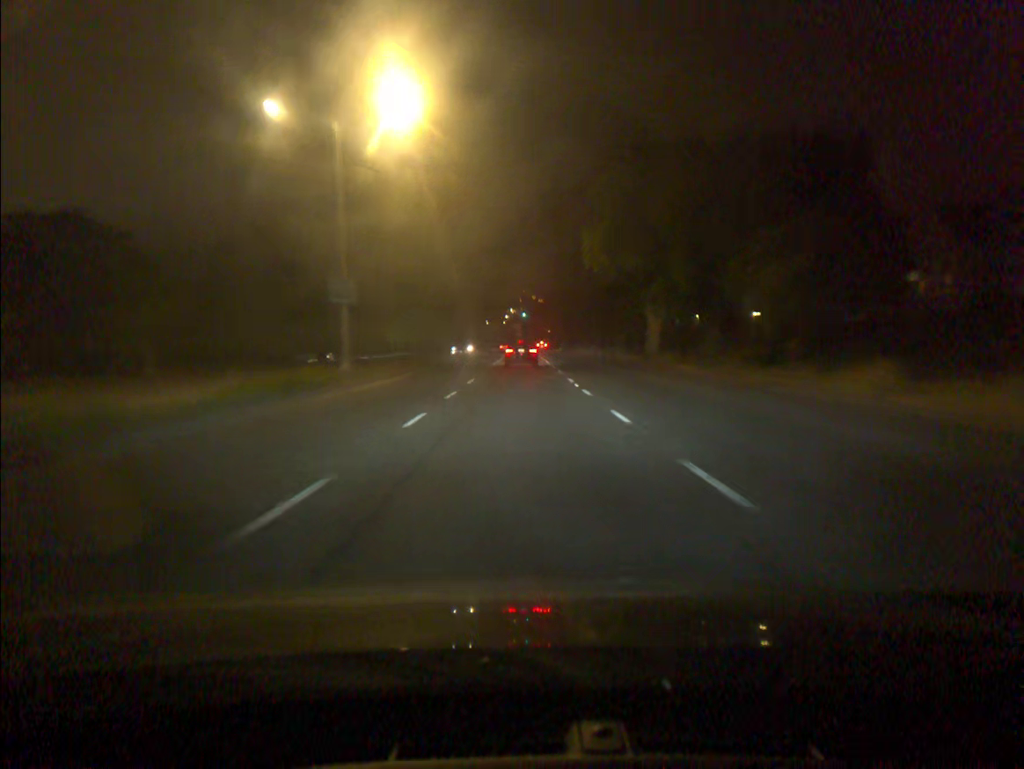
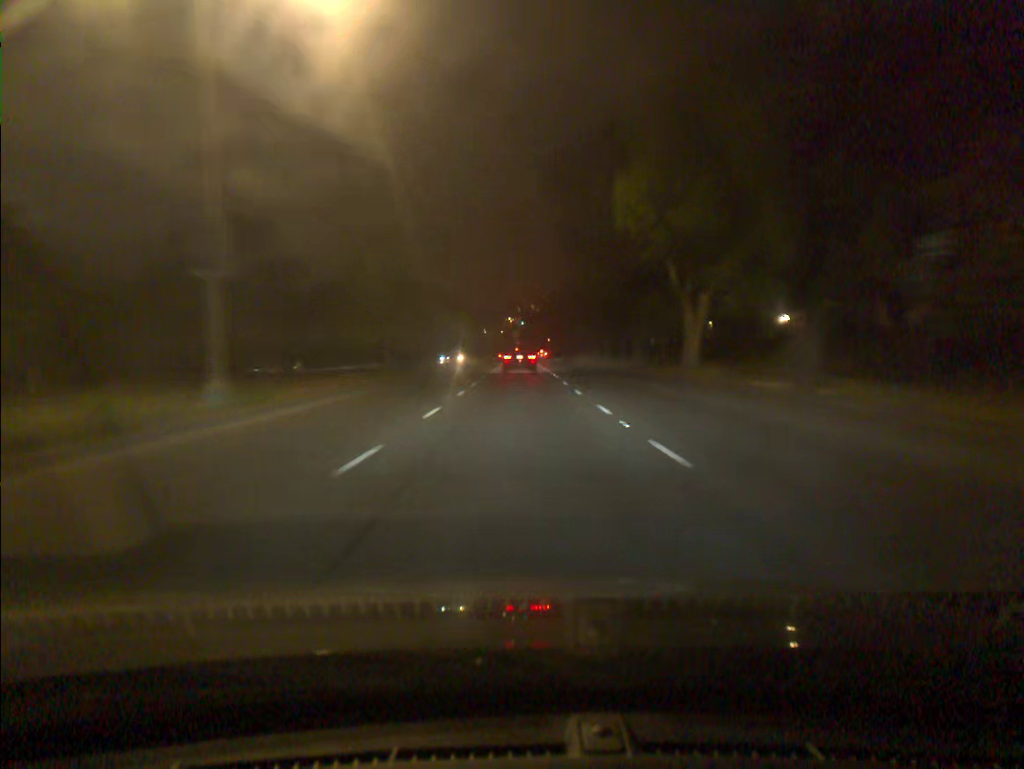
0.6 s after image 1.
(0.0, +11.9) m; 0°
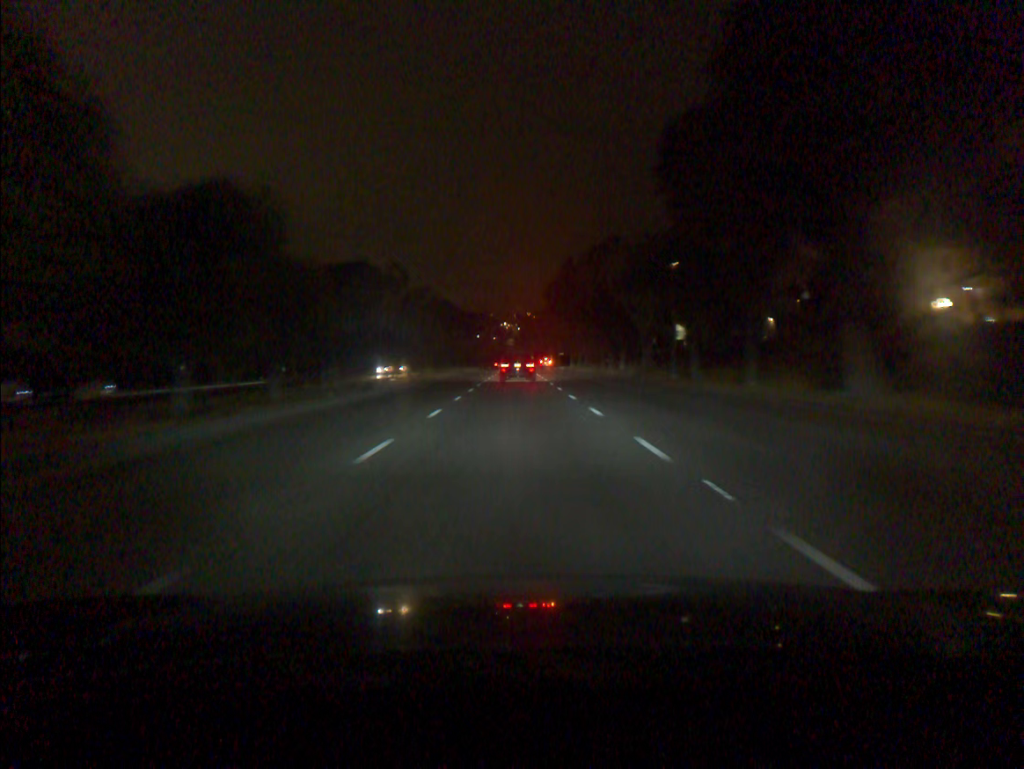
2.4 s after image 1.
(+0.1, +35.3) m; 0°
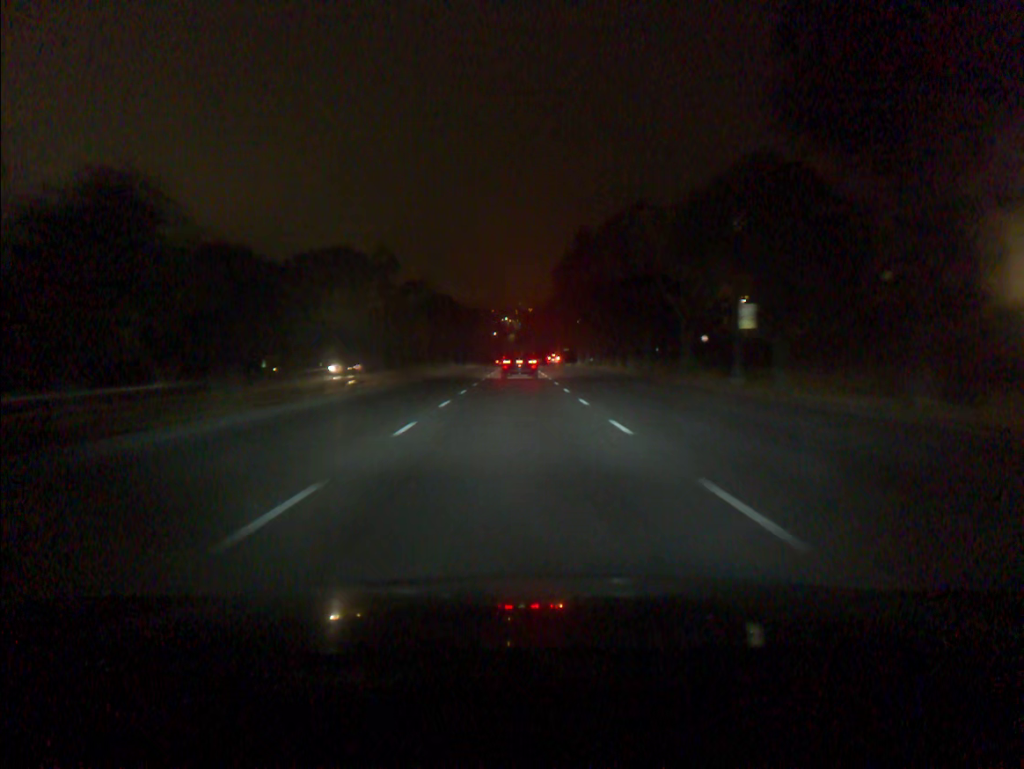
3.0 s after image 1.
(0.0, +11.7) m; 0°
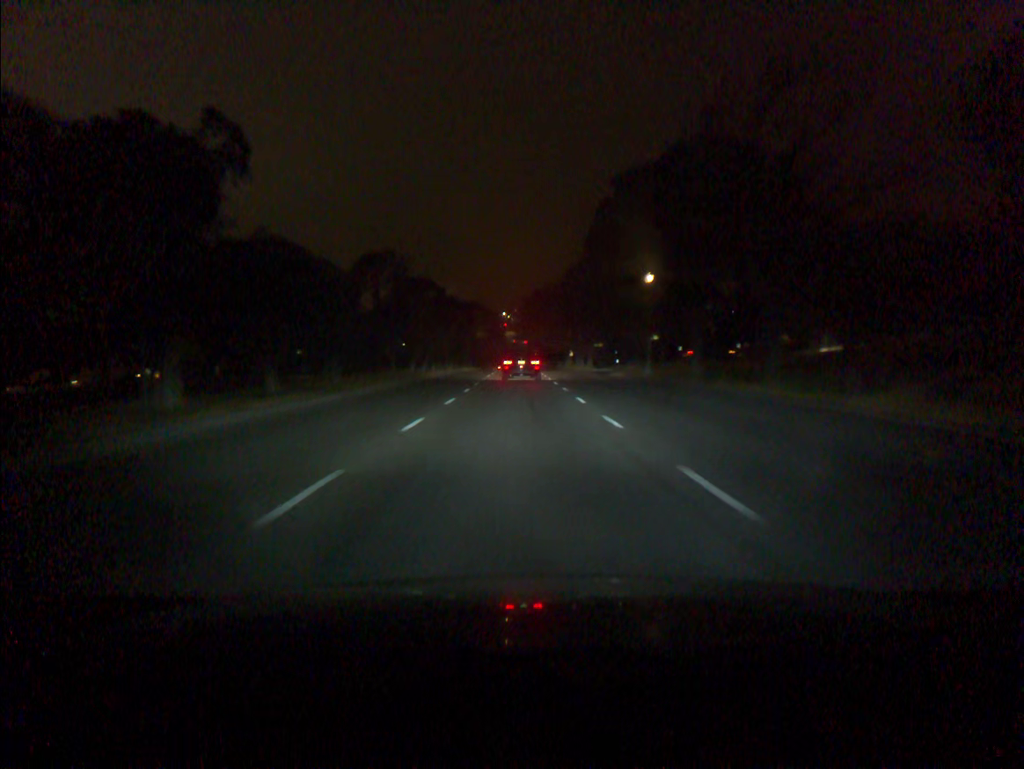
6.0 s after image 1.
(-0.1, +57.2) m; 0°
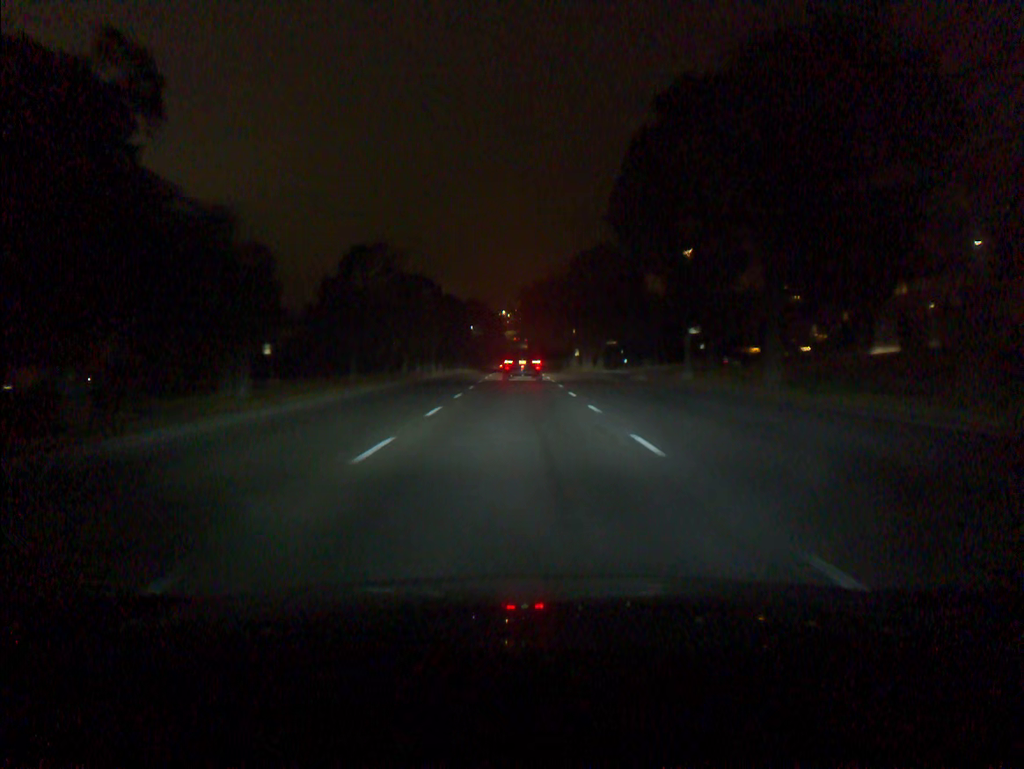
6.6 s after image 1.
(0.0, +11.2) m; 0°
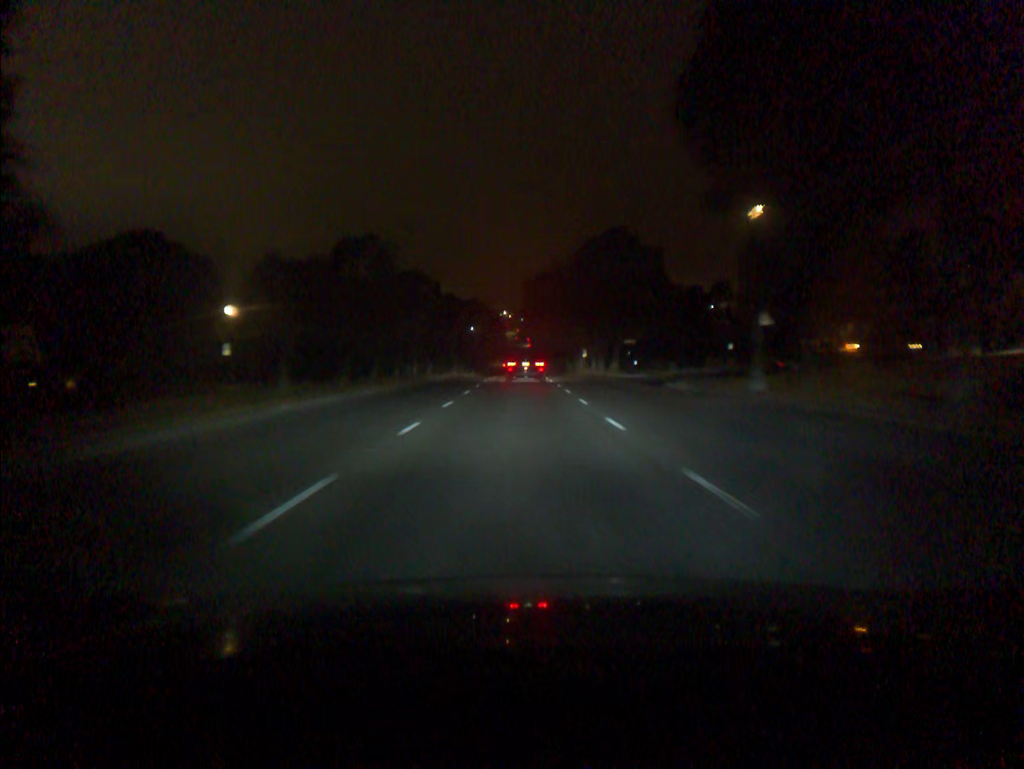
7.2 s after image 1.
(0.0, +11.1) m; 0°
